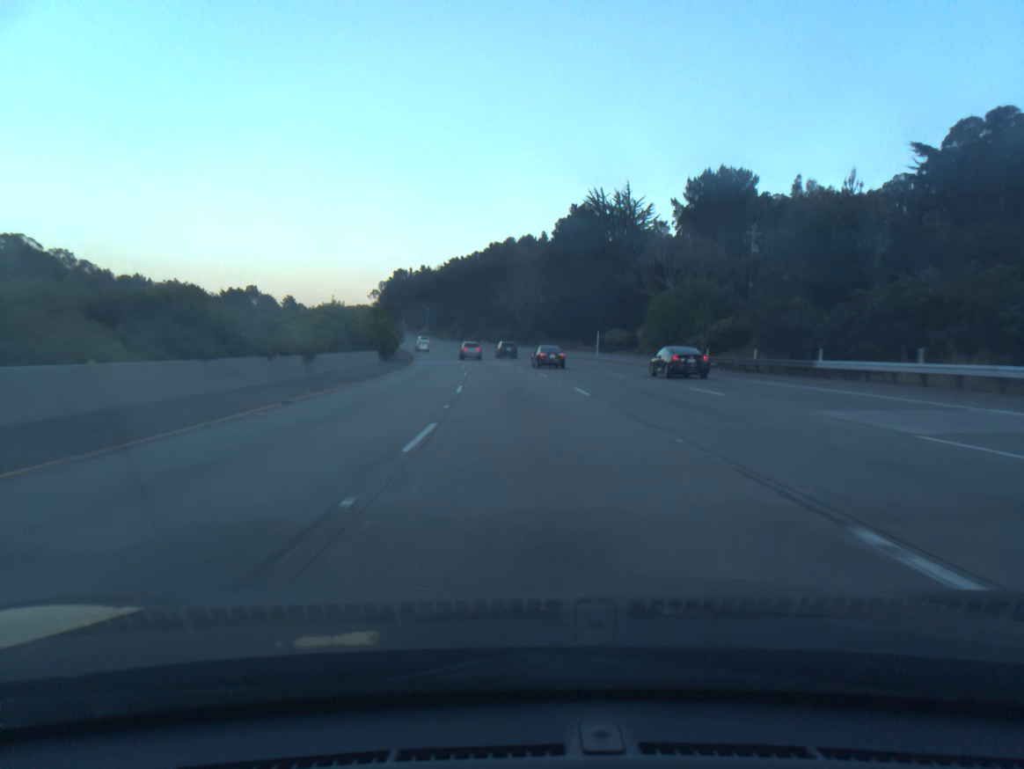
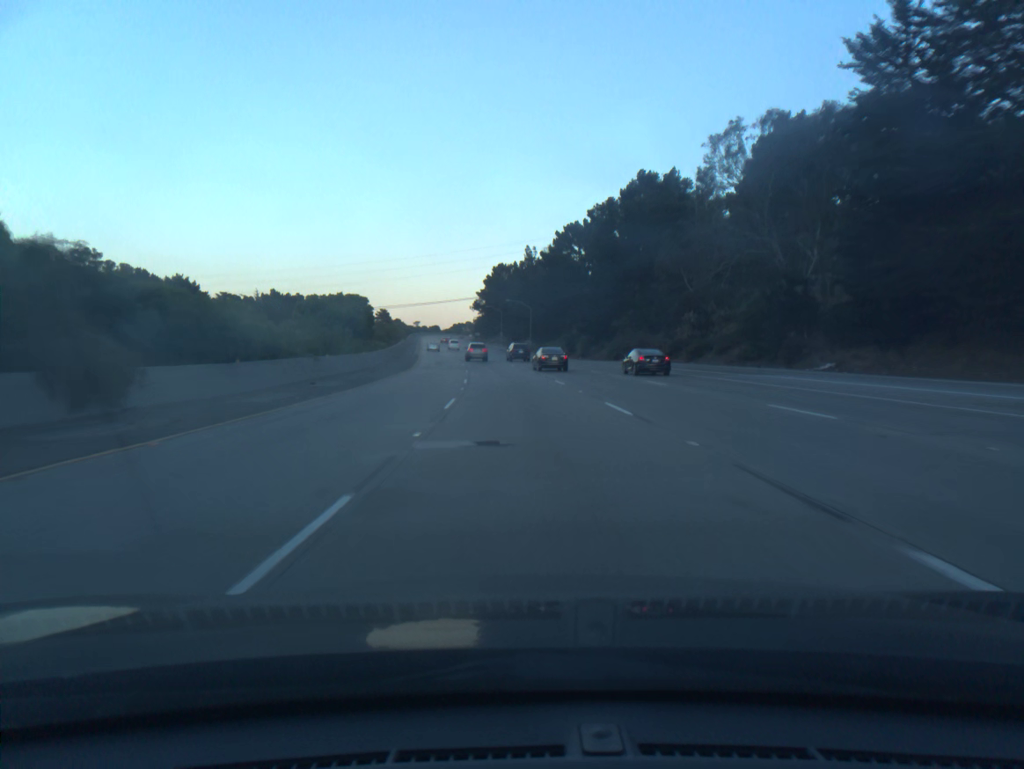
(-6.9, +92.9) m; -9°
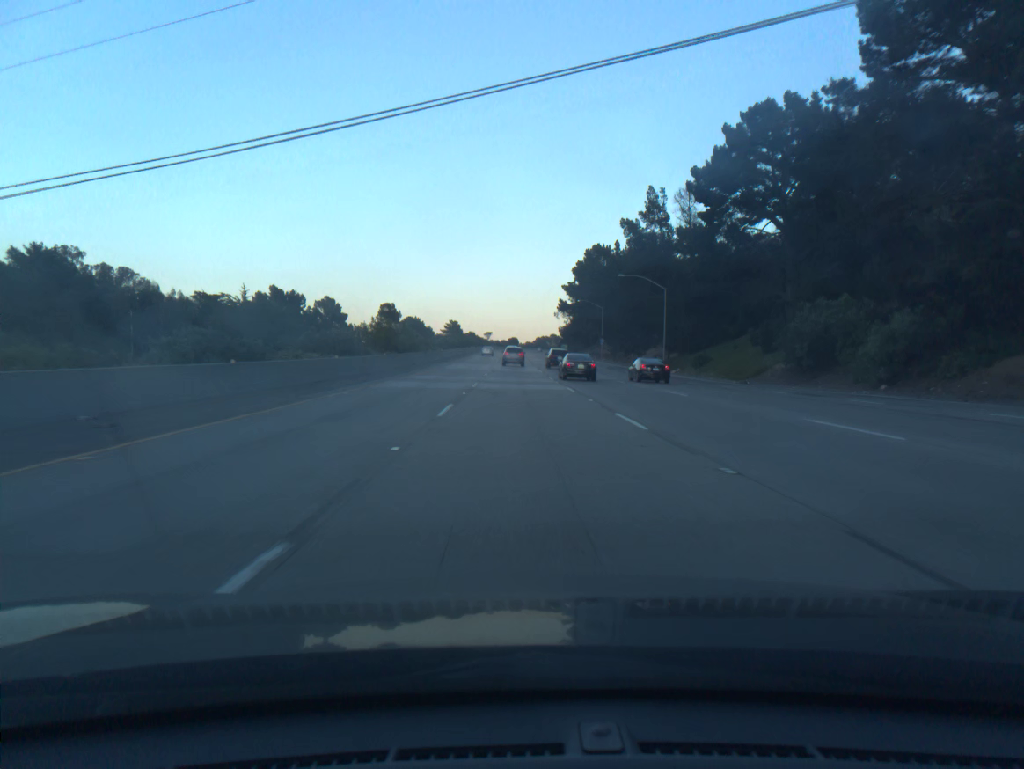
(-4.2, +74.6) m; -6°
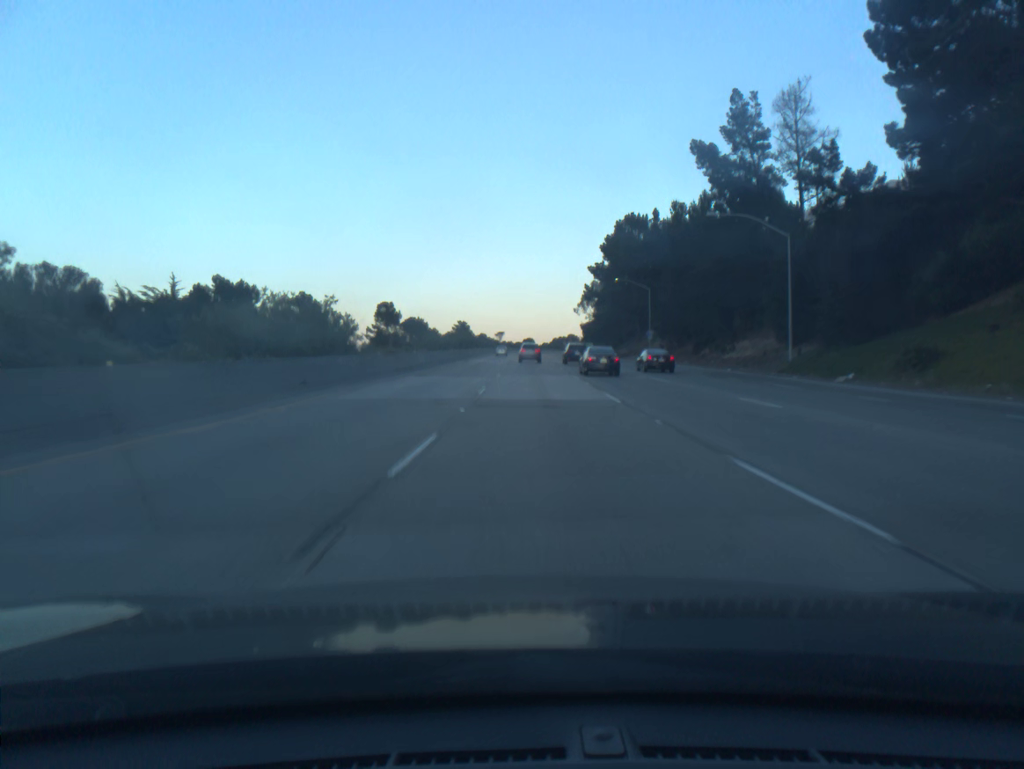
(-0.5, +37.2) m; -1°
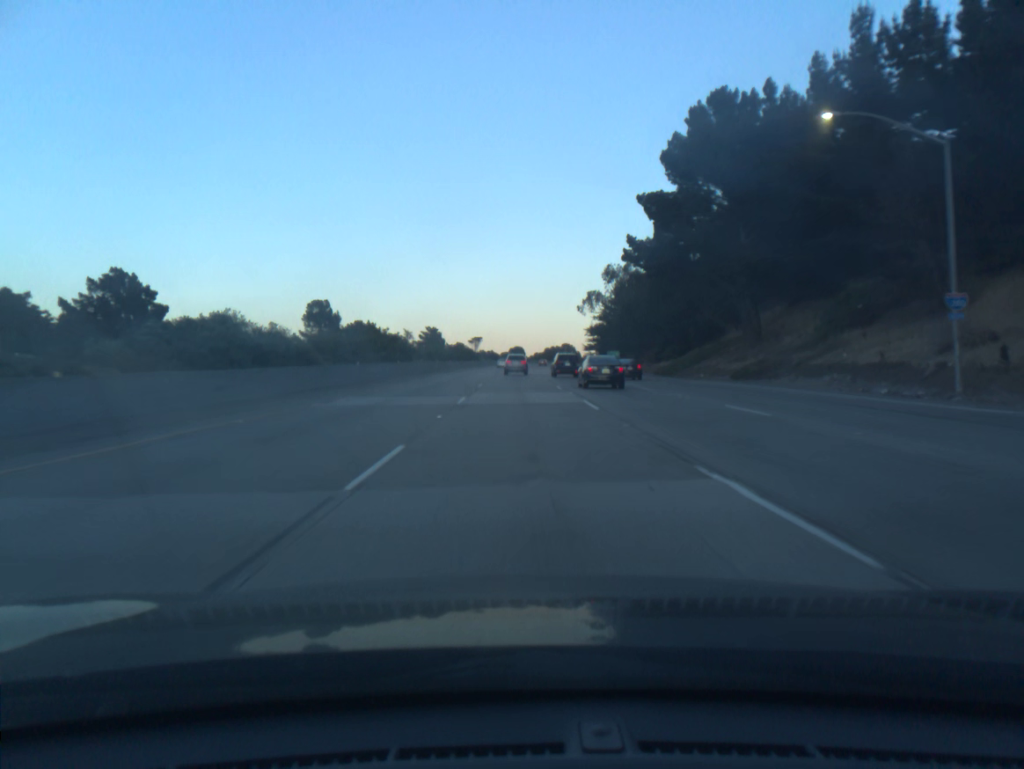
(+0.7, +73.7) m; +1°
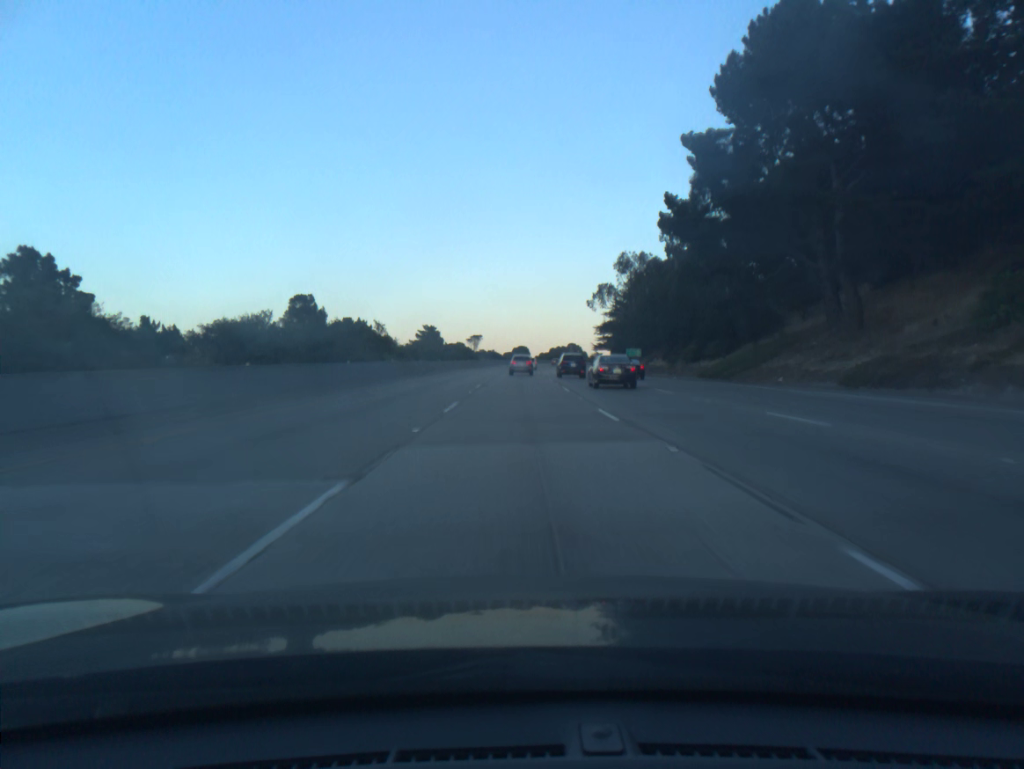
(0.0, +18.3) m; 0°
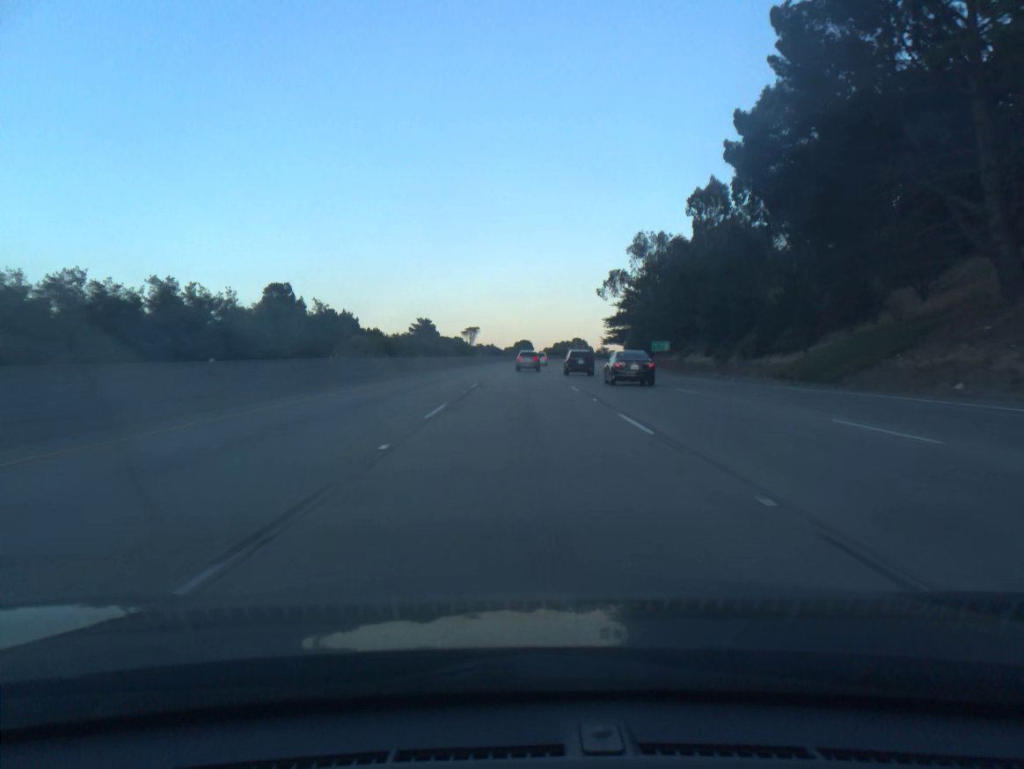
(0.0, +18.3) m; 0°
